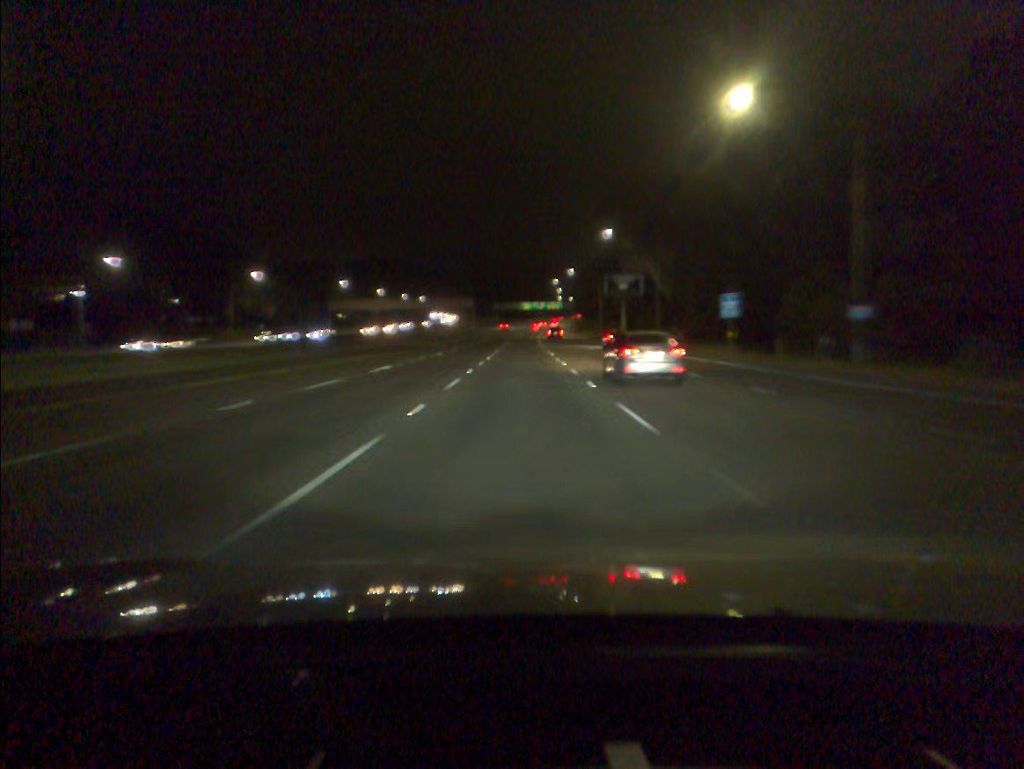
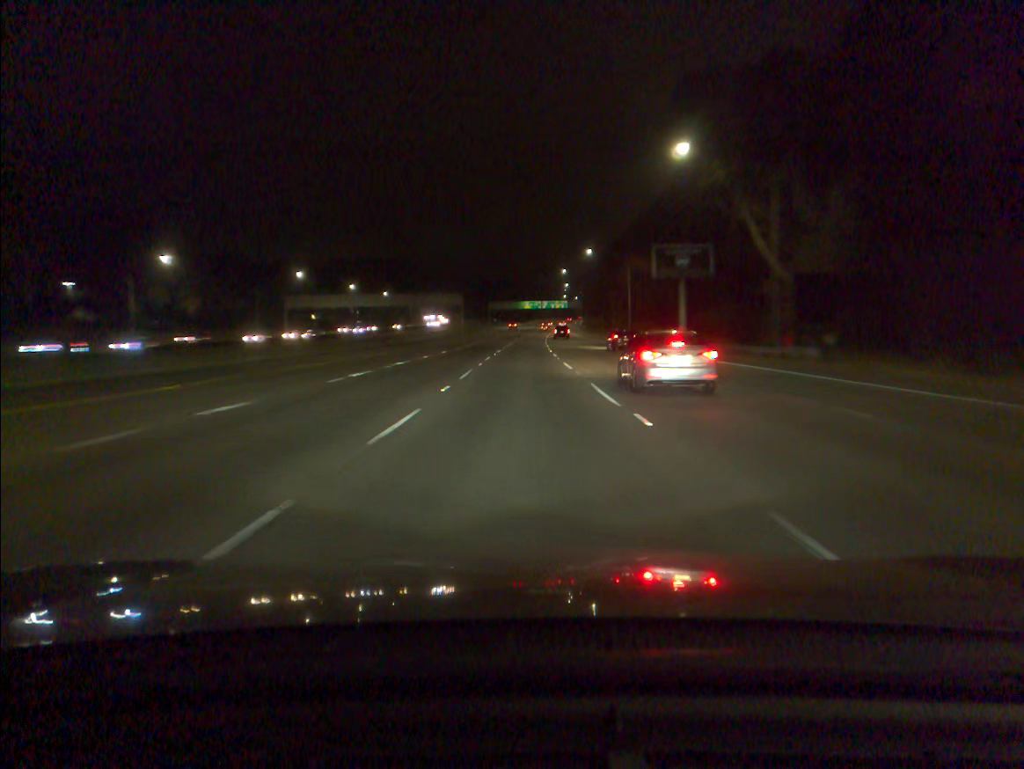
(0.0, +38.1) m; 0°
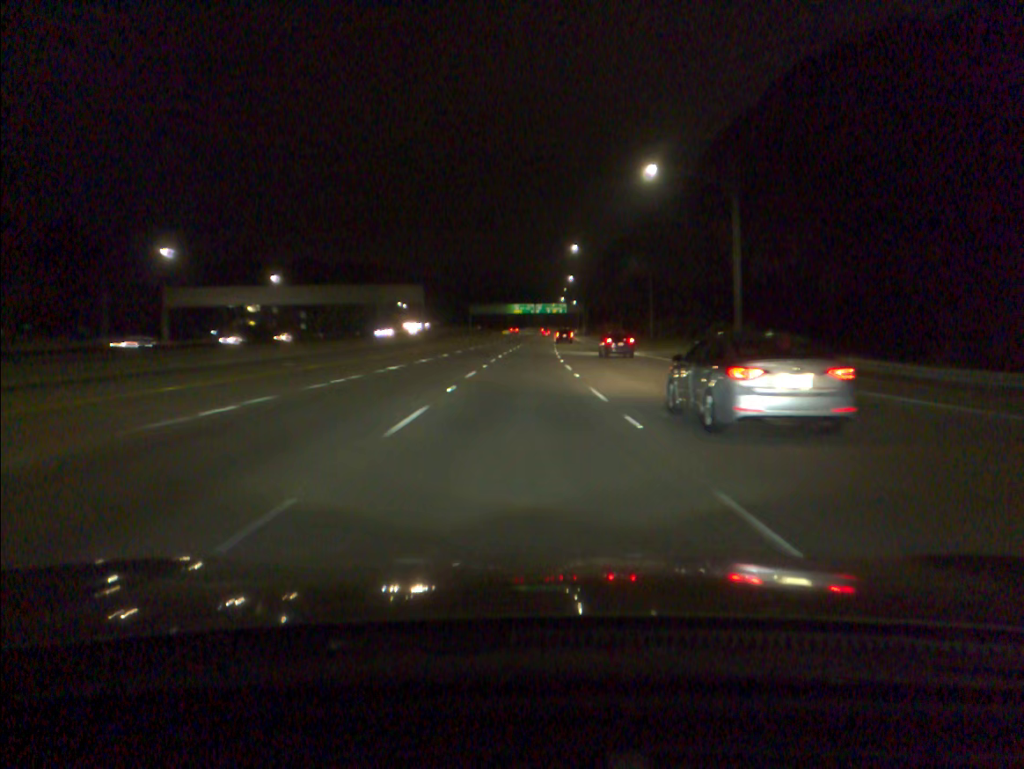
(+0.3, +57.9) m; +1°
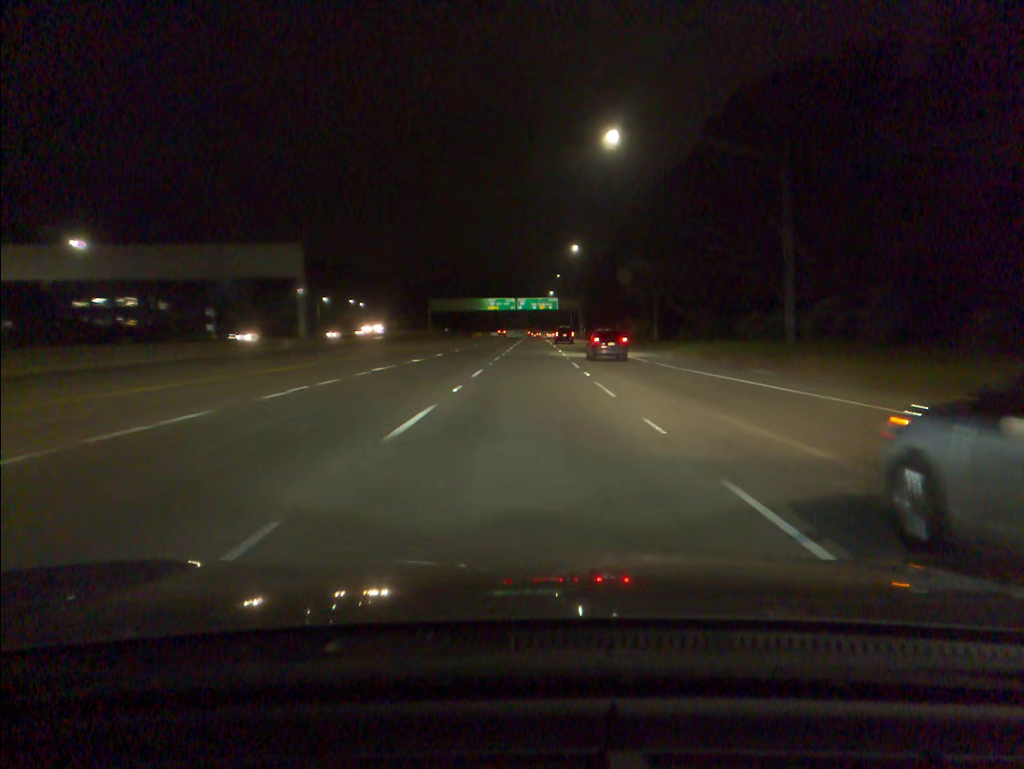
(+0.7, +58.6) m; +1°
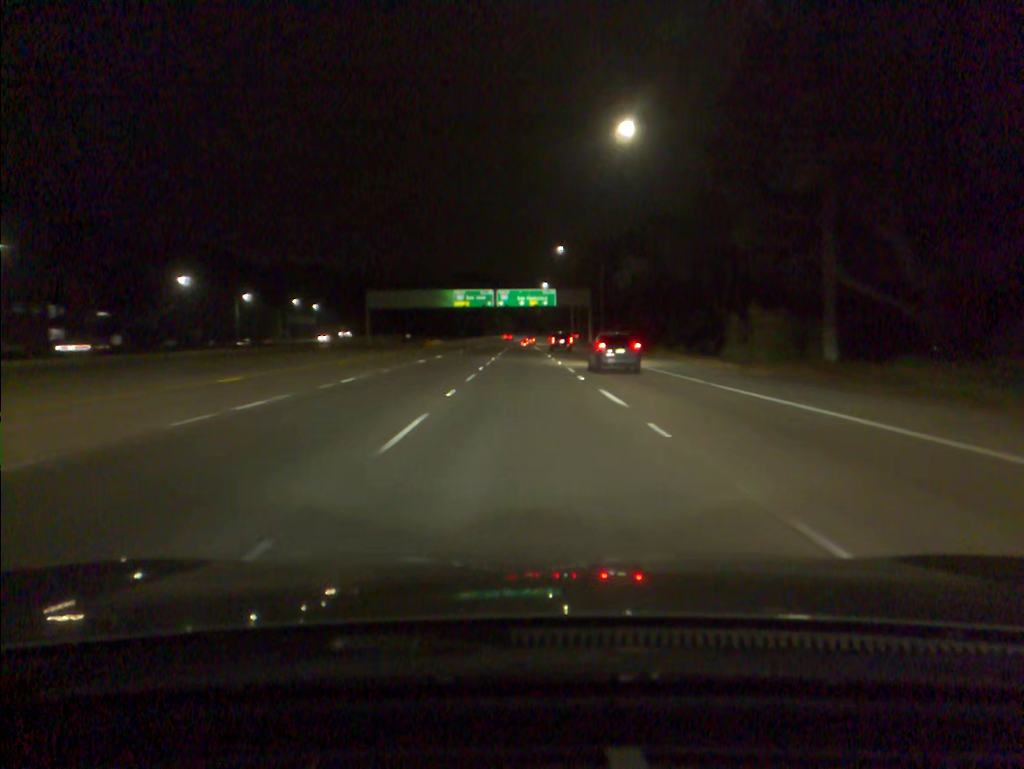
(+0.7, +58.6) m; +1°
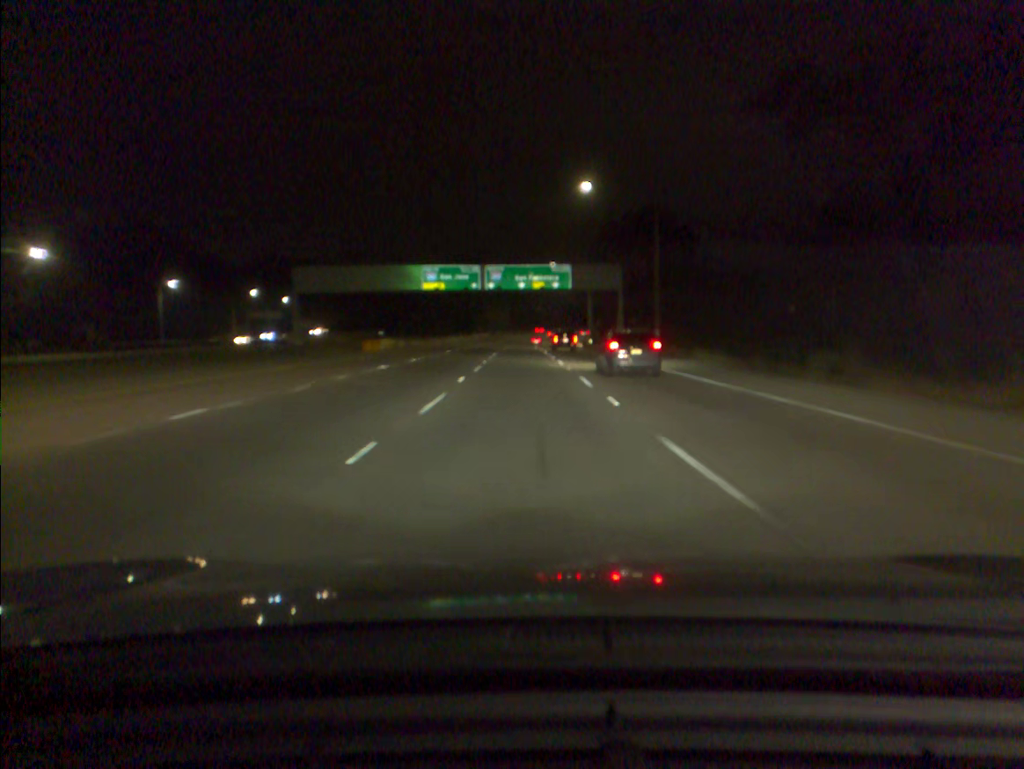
(0.0, +38.9) m; 0°
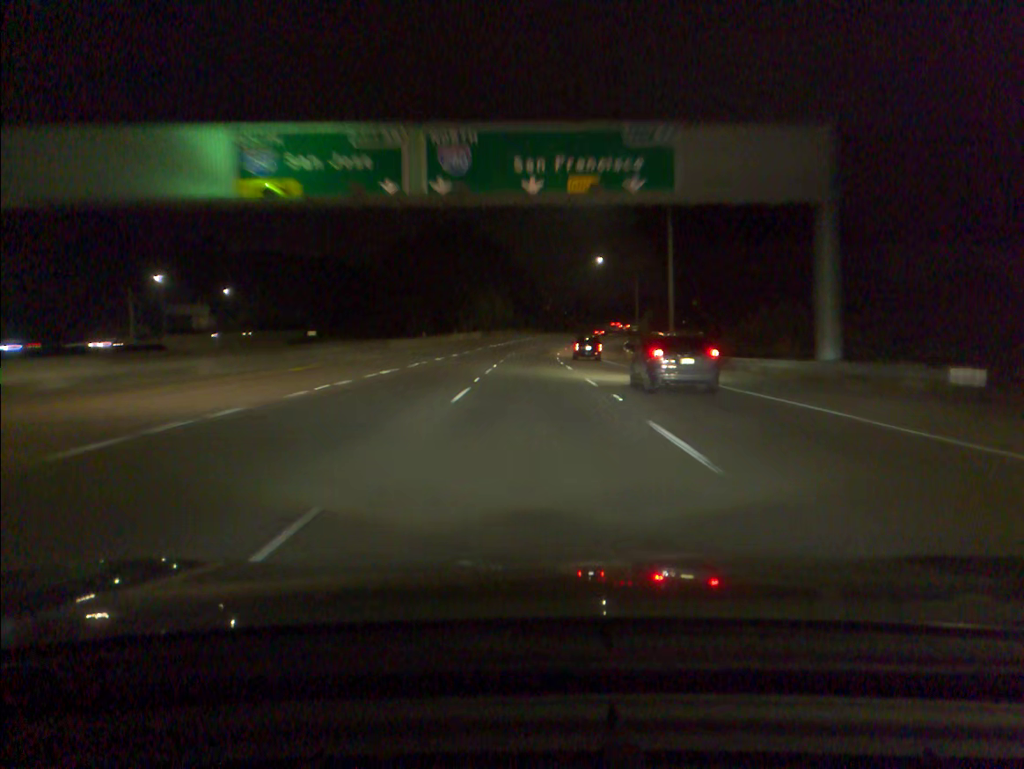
(-0.2, +56.1) m; -1°
